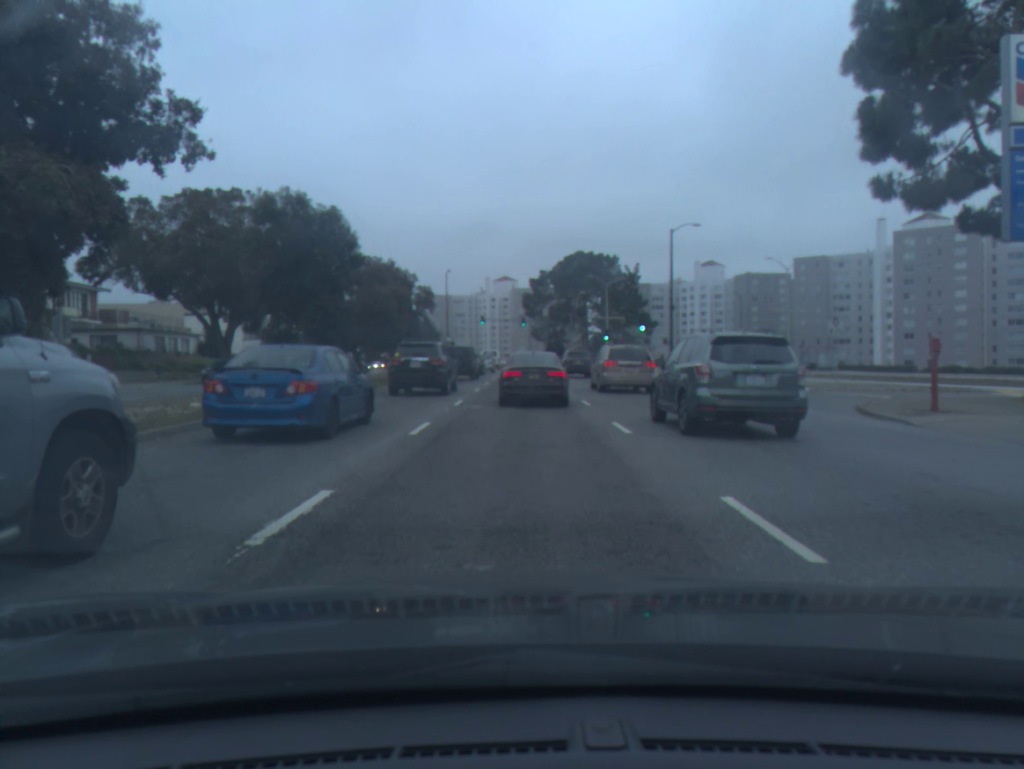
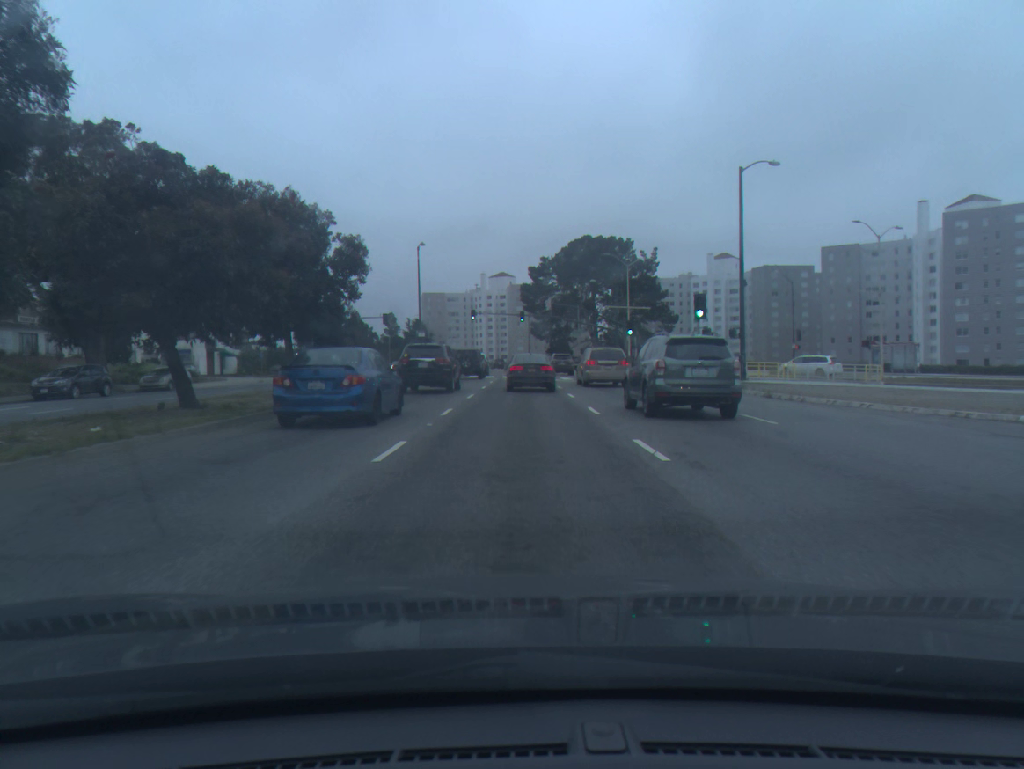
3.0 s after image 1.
(0.0, +18.6) m; 0°
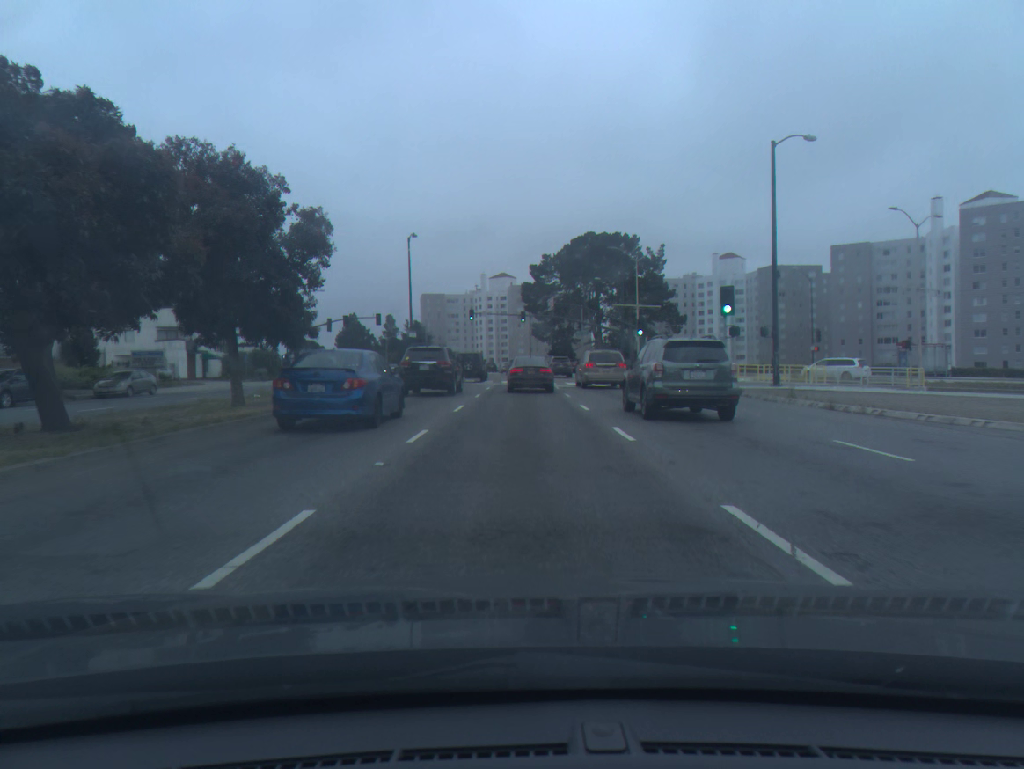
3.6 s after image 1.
(0.0, +5.0) m; 0°
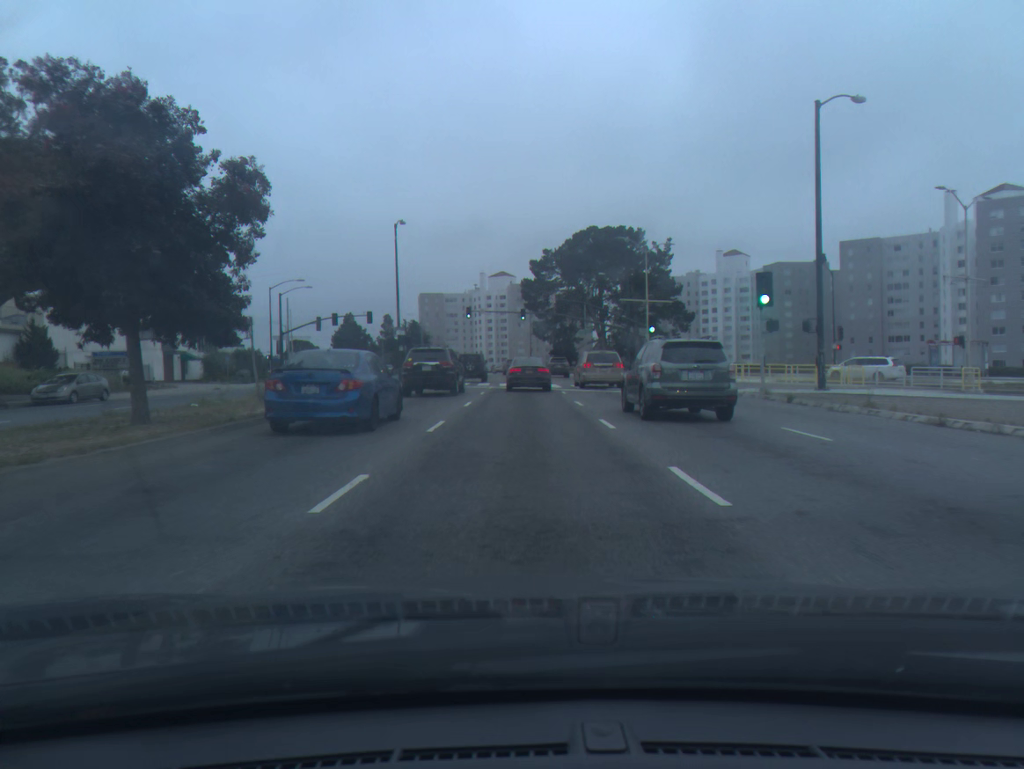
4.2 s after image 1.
(0.0, +5.3) m; 0°
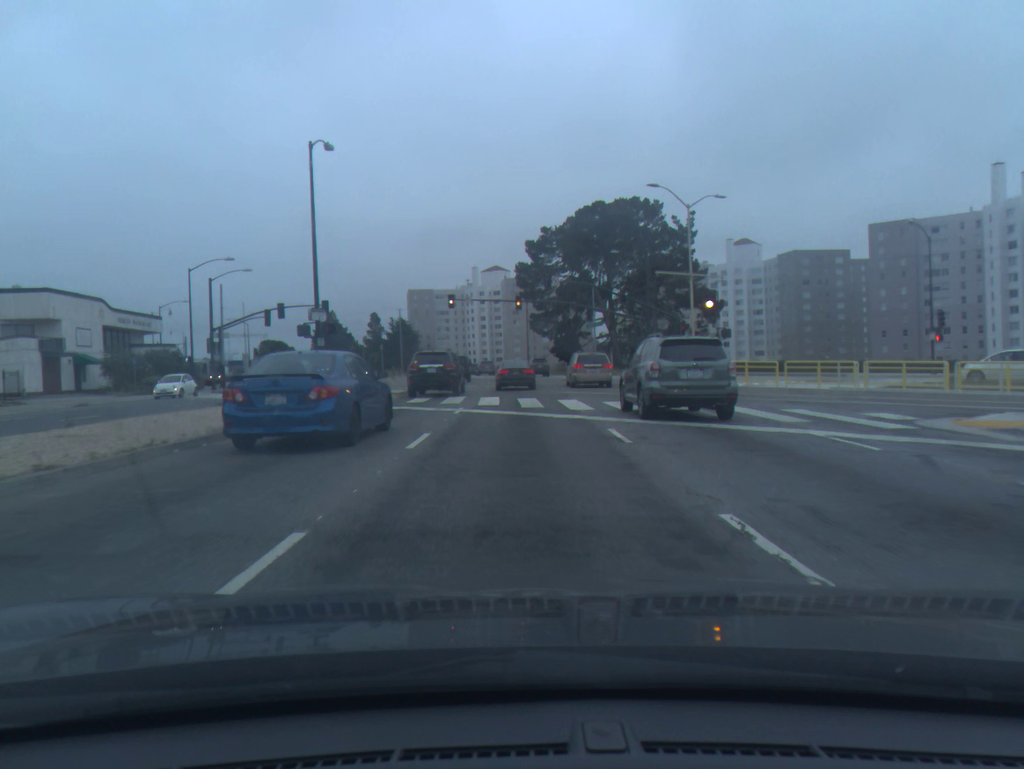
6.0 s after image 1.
(+0.1, +17.5) m; +1°
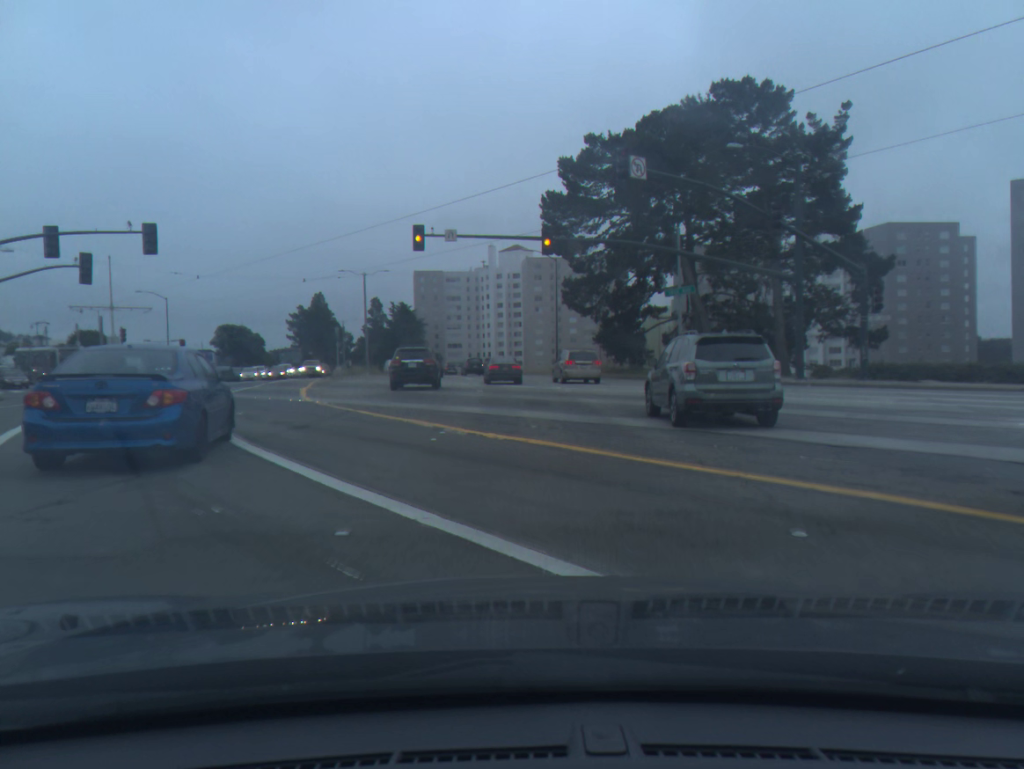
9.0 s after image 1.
(-0.4, +35.4) m; -2°
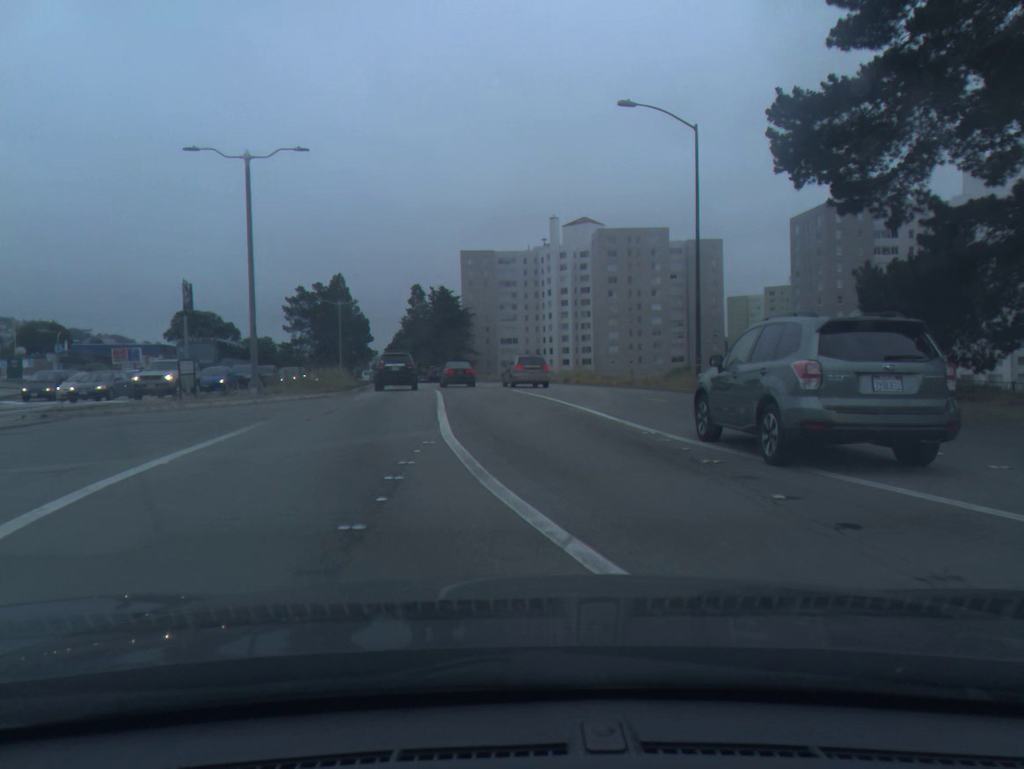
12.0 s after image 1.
(-1.1, +41.6) m; -5°
